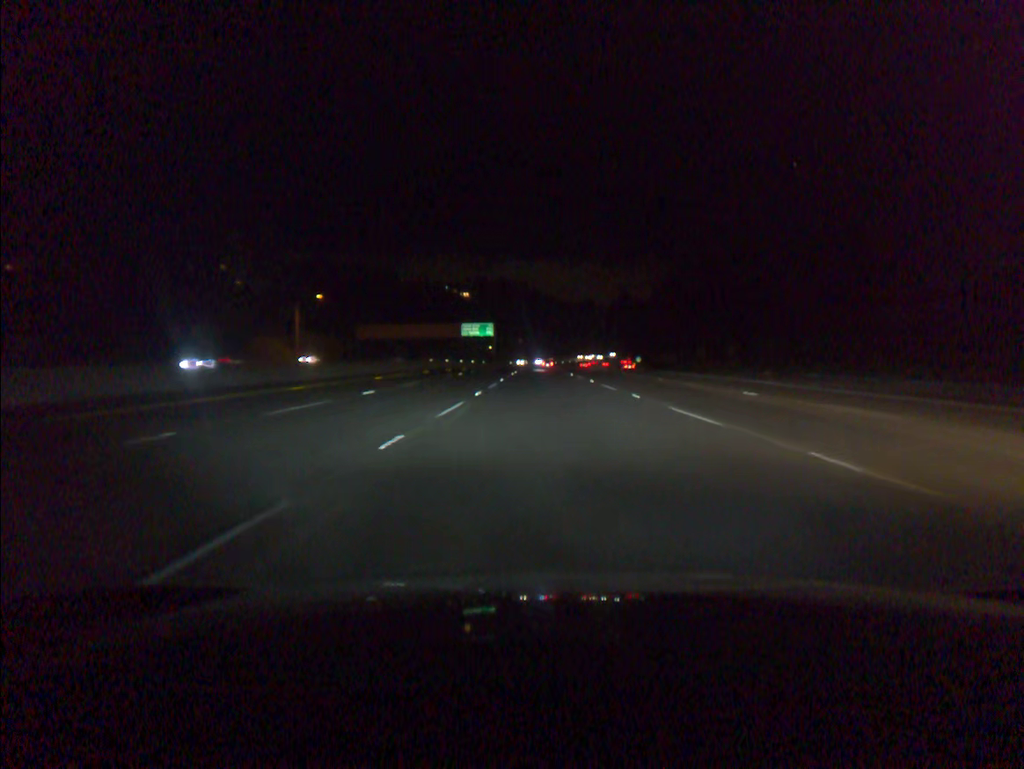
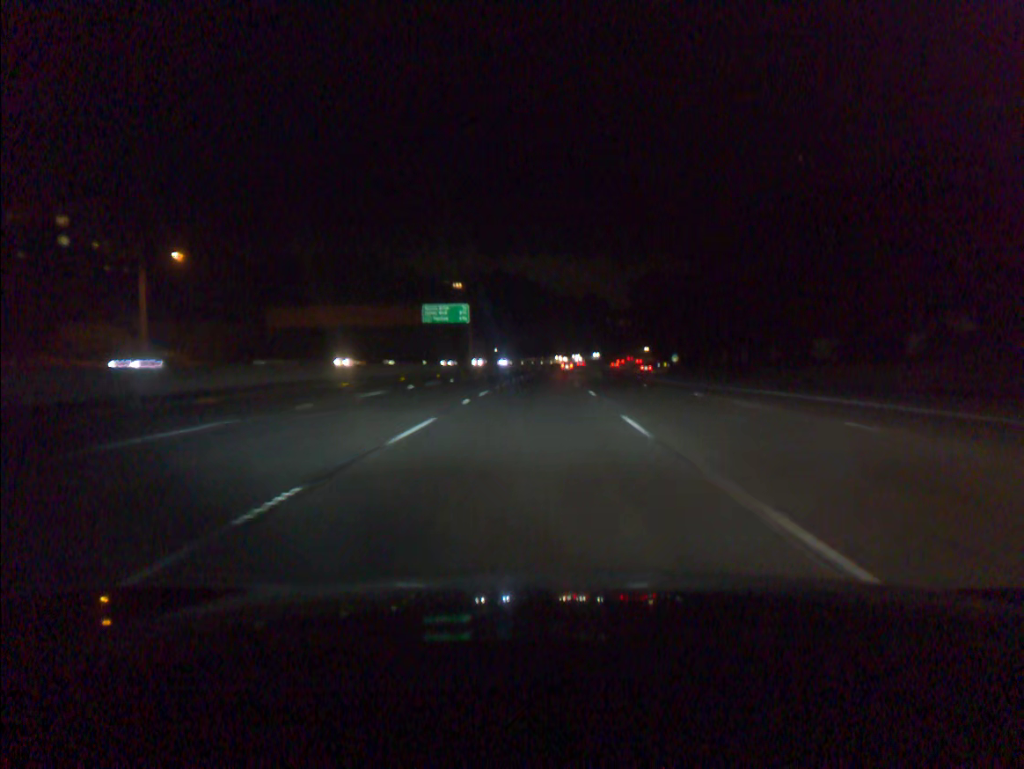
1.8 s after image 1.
(+0.1, +55.2) m; 0°
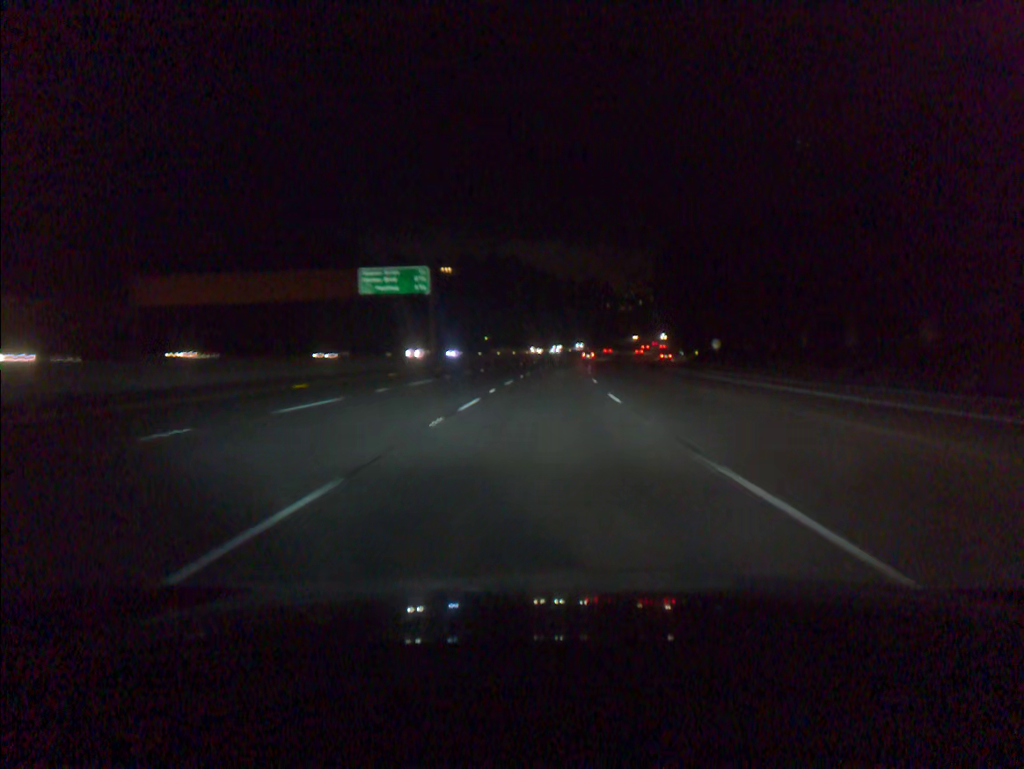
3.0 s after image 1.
(0.0, +36.9) m; 0°
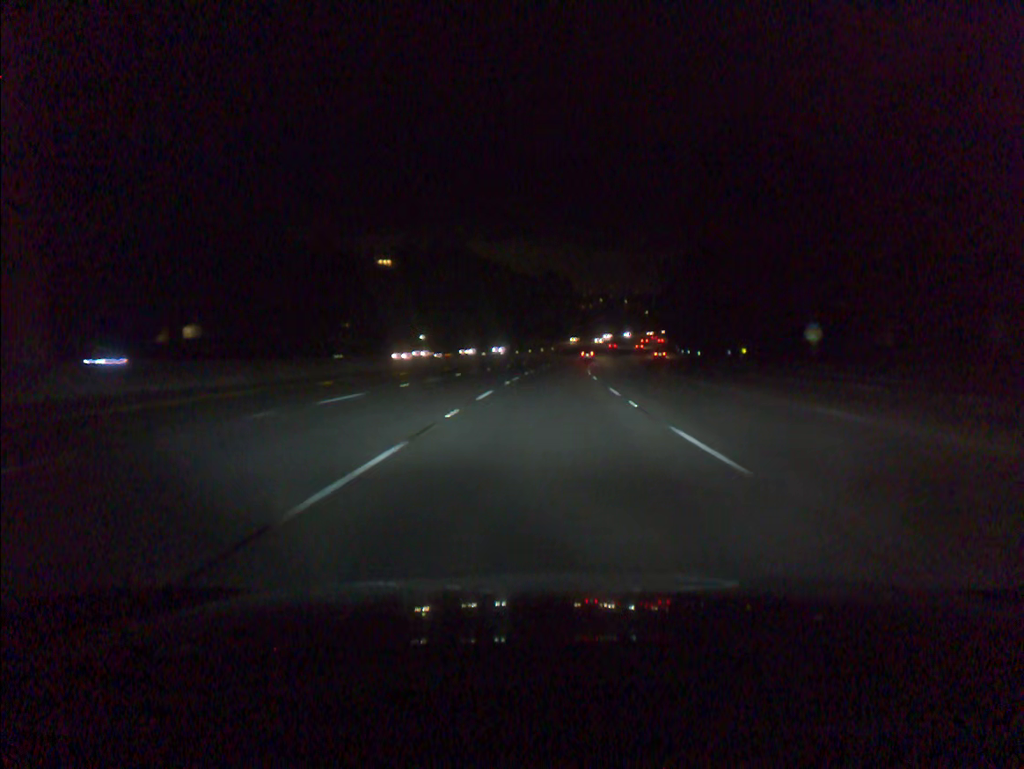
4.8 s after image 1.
(+1.3, +55.4) m; +3°
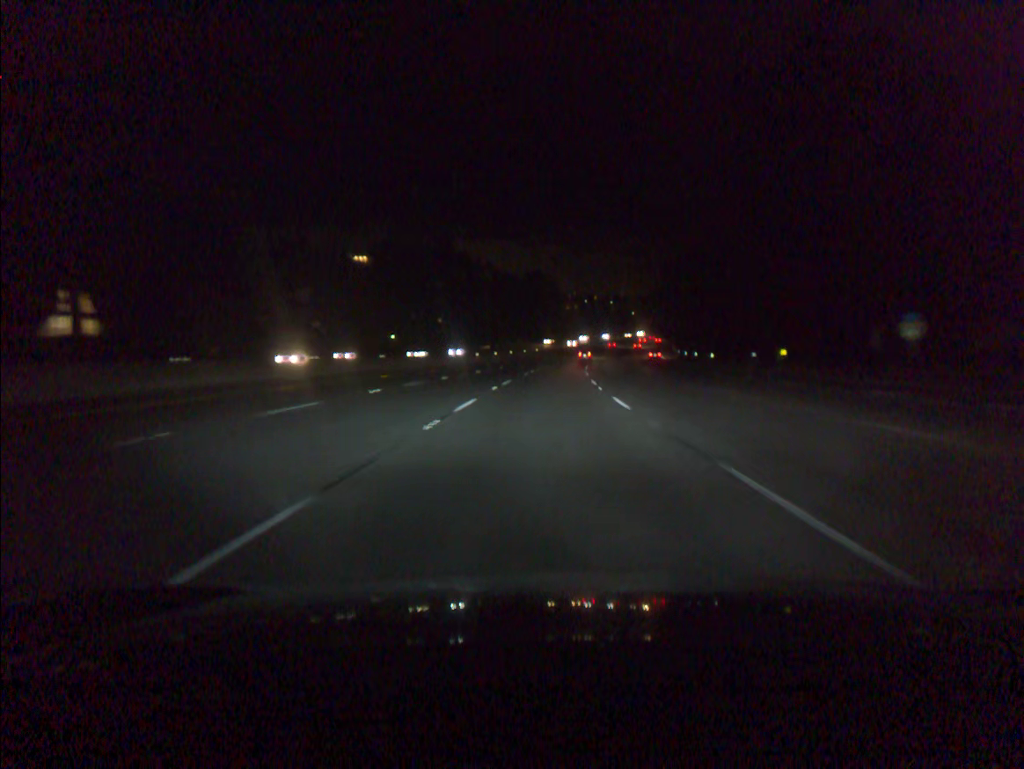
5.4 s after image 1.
(+0.2, +18.5) m; +1°
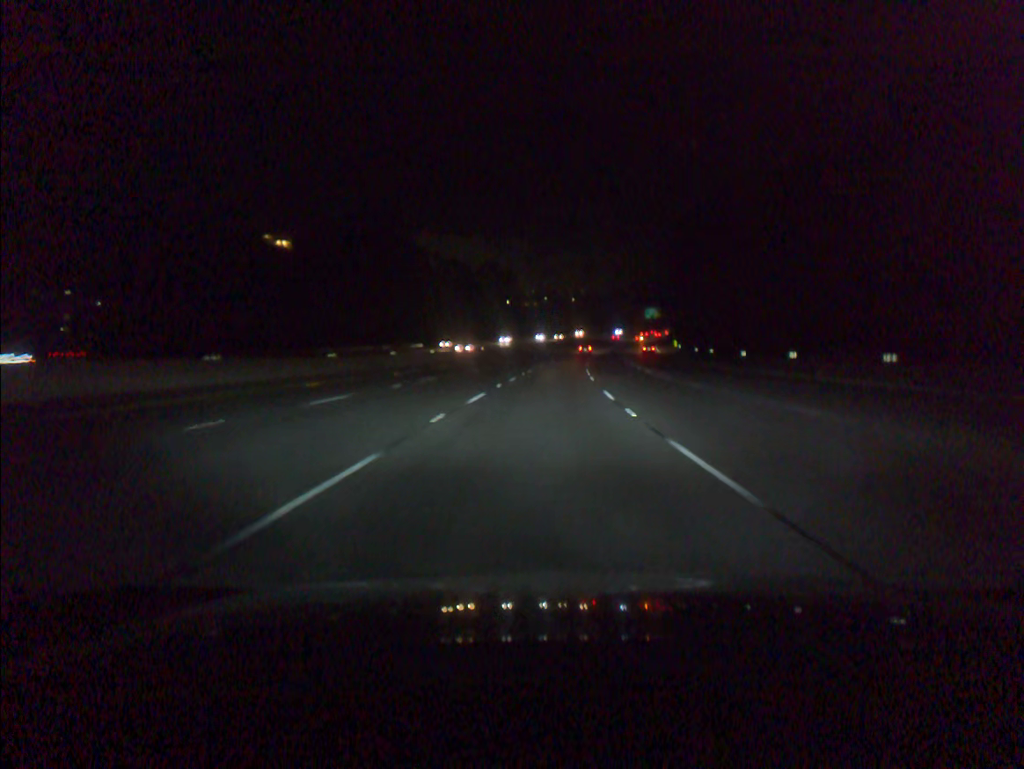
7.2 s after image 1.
(+1.3, +55.2) m; +3°
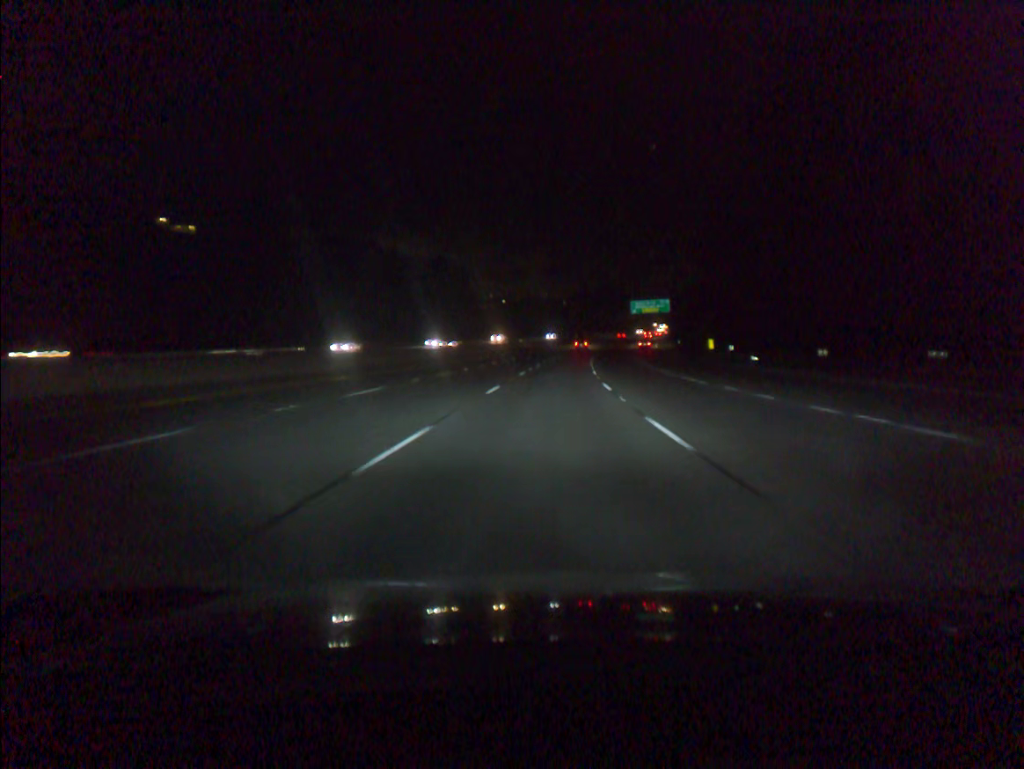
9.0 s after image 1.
(+1.4, +55.0) m; +3°
